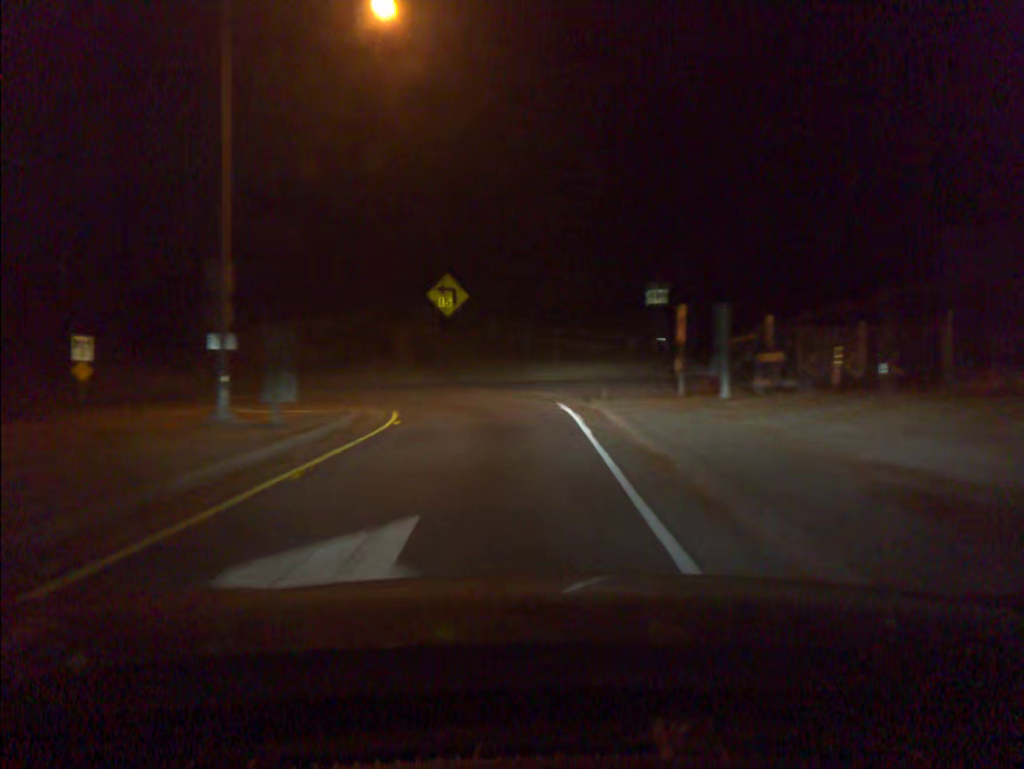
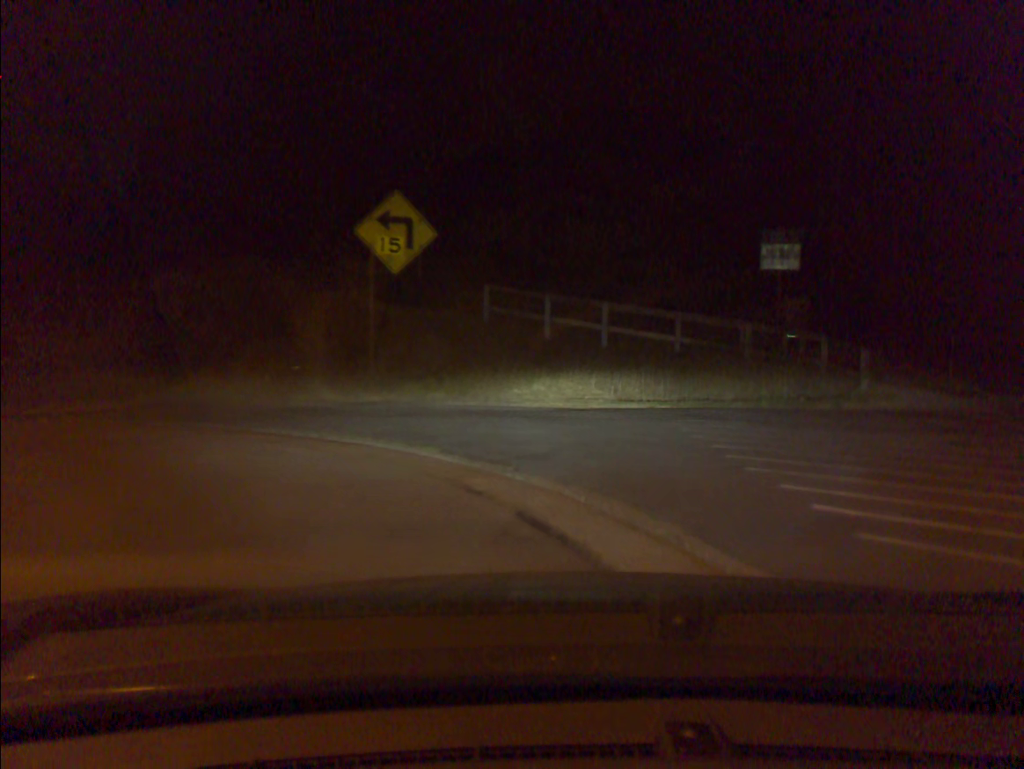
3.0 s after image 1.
(-0.4, +19.3) m; 0°
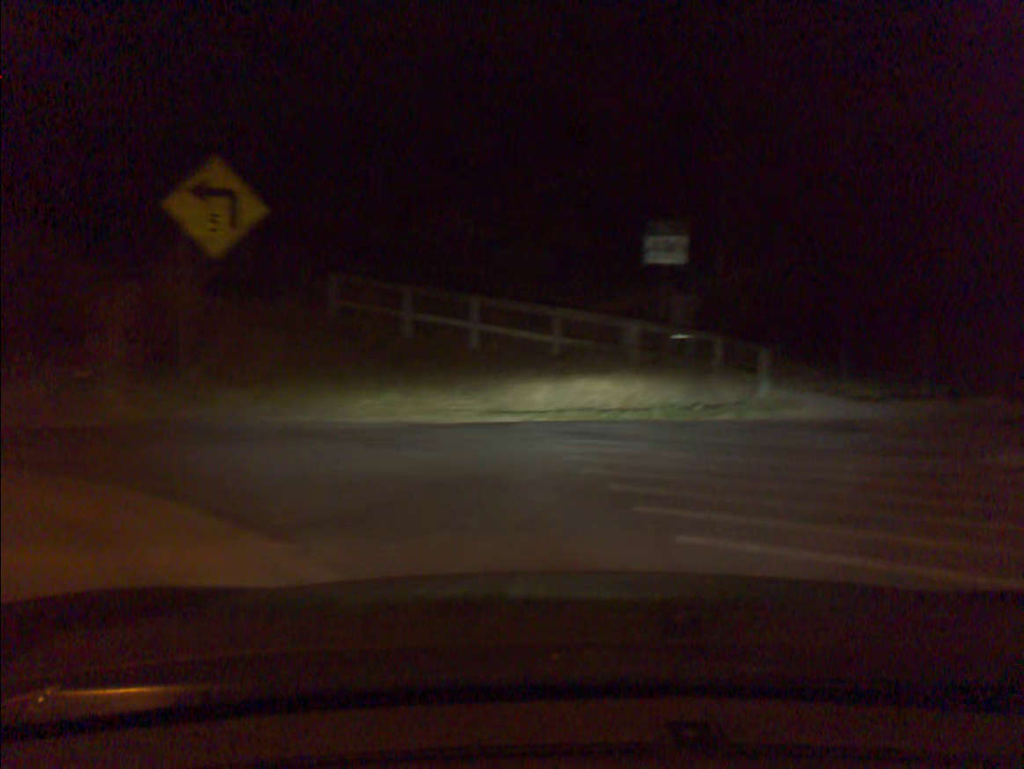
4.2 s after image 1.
(+0.3, +3.1) m; +16°
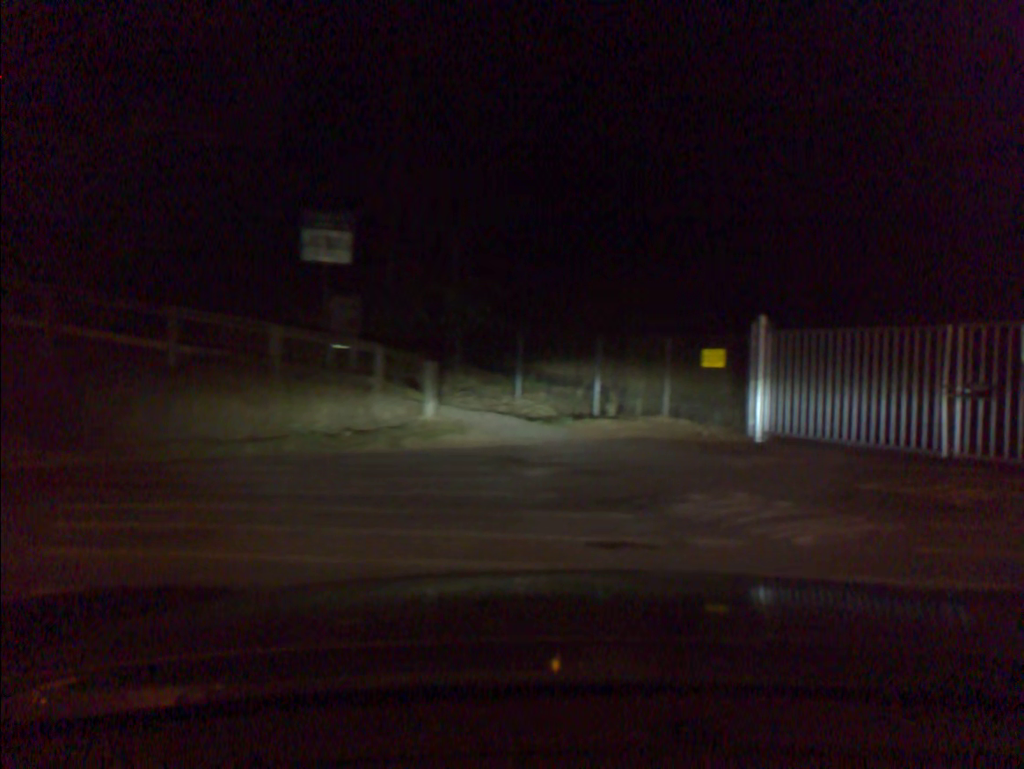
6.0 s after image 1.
(+0.8, +3.0) m; +21°
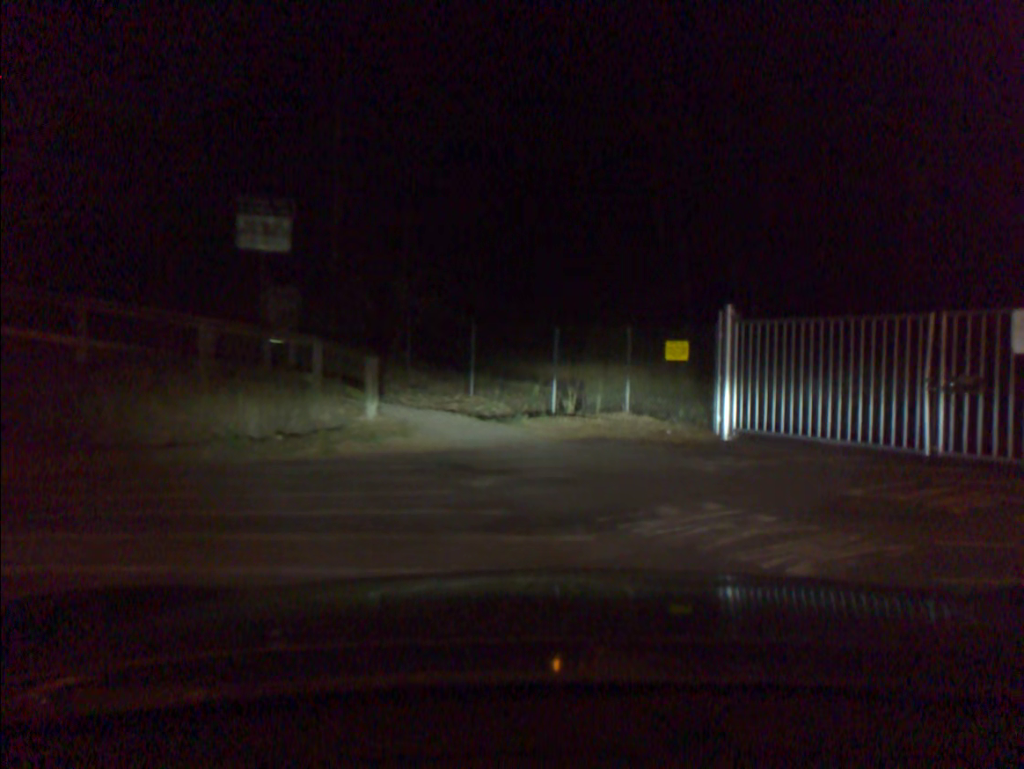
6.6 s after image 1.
(0.0, +1.0) m; -1°
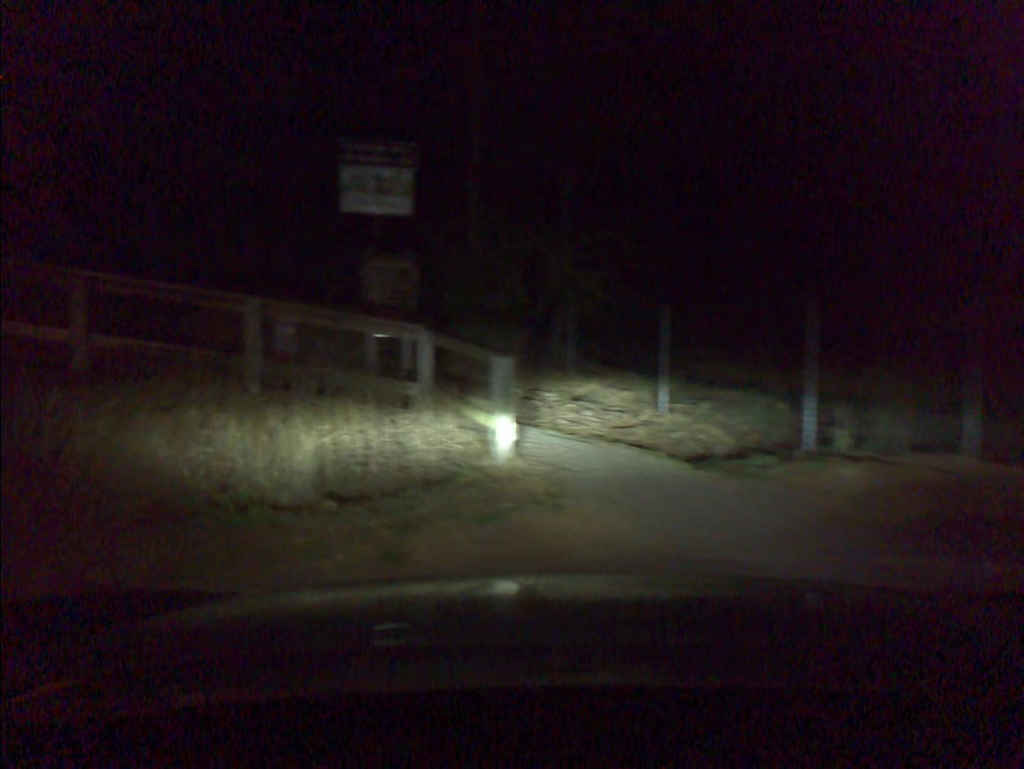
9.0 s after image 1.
(-1.1, +5.5) m; -27°
